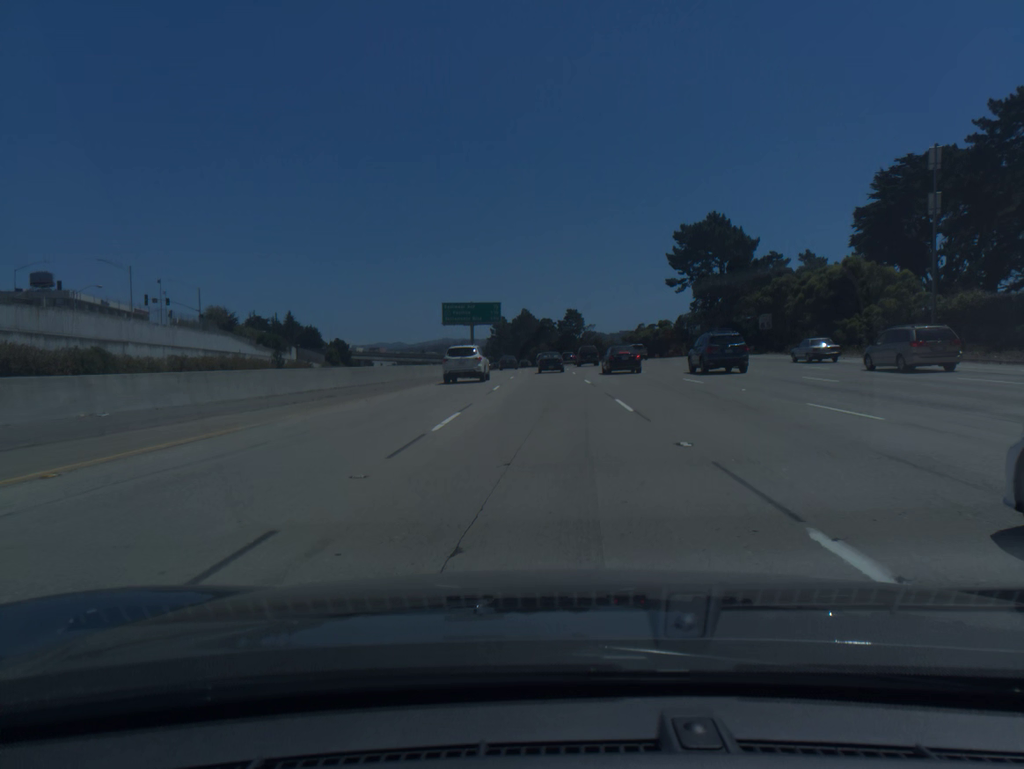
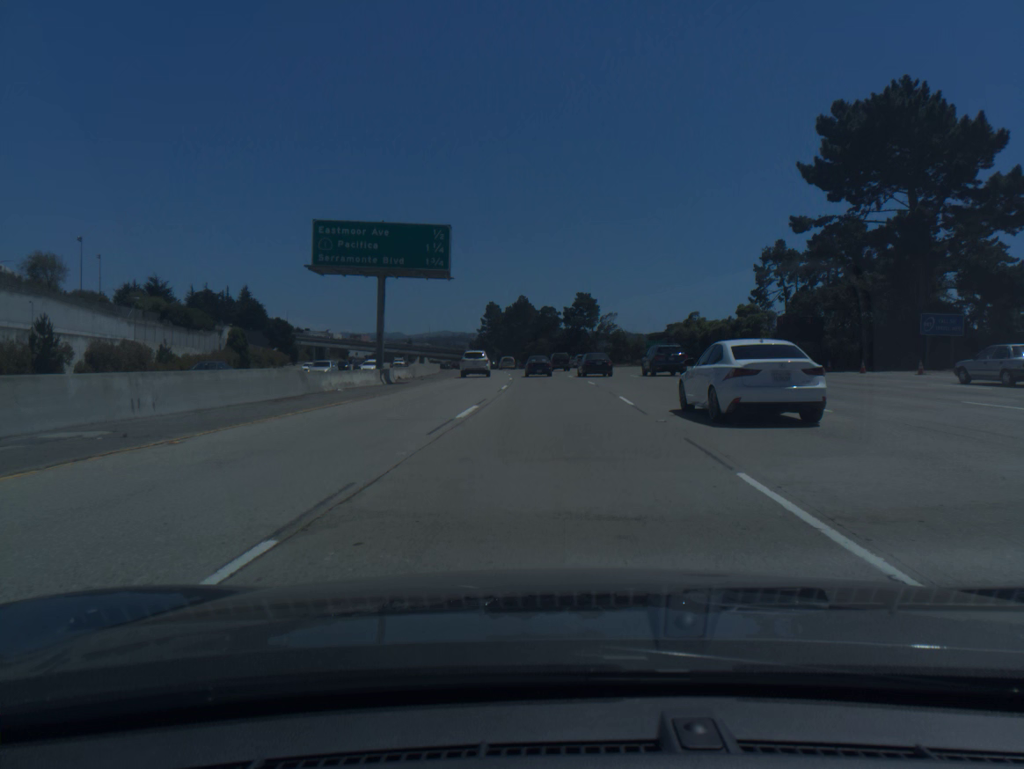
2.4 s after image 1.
(+0.1, +55.8) m; 0°
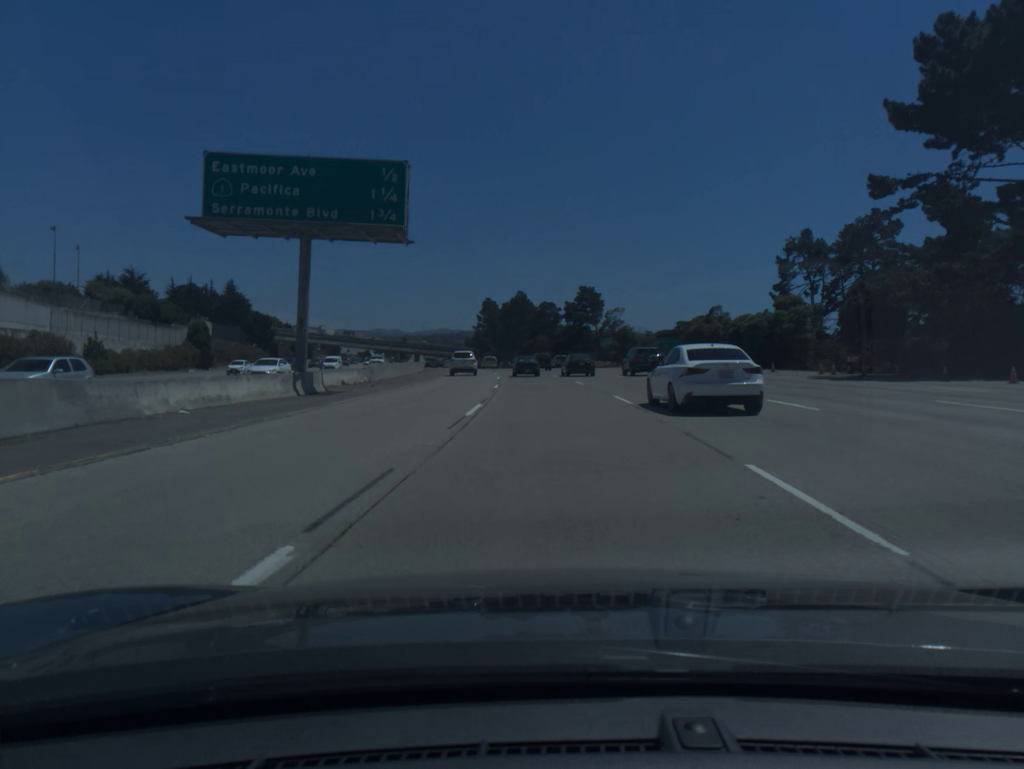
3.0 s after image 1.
(0.0, +13.8) m; 0°
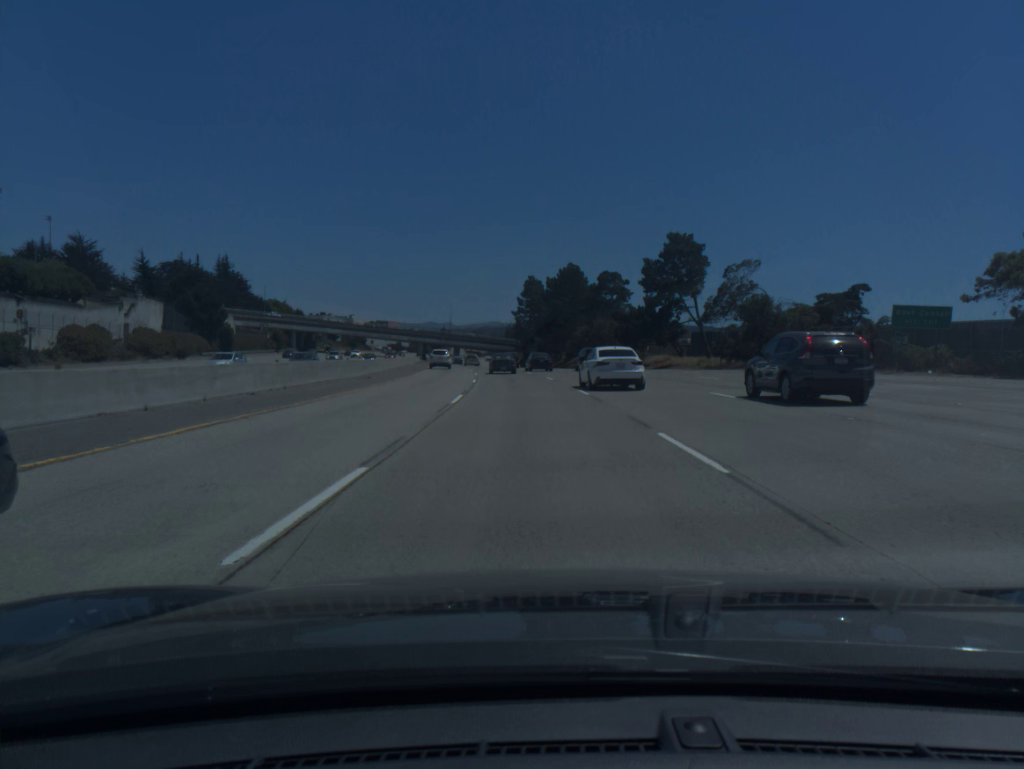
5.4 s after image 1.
(-1.1, +55.3) m; -3°
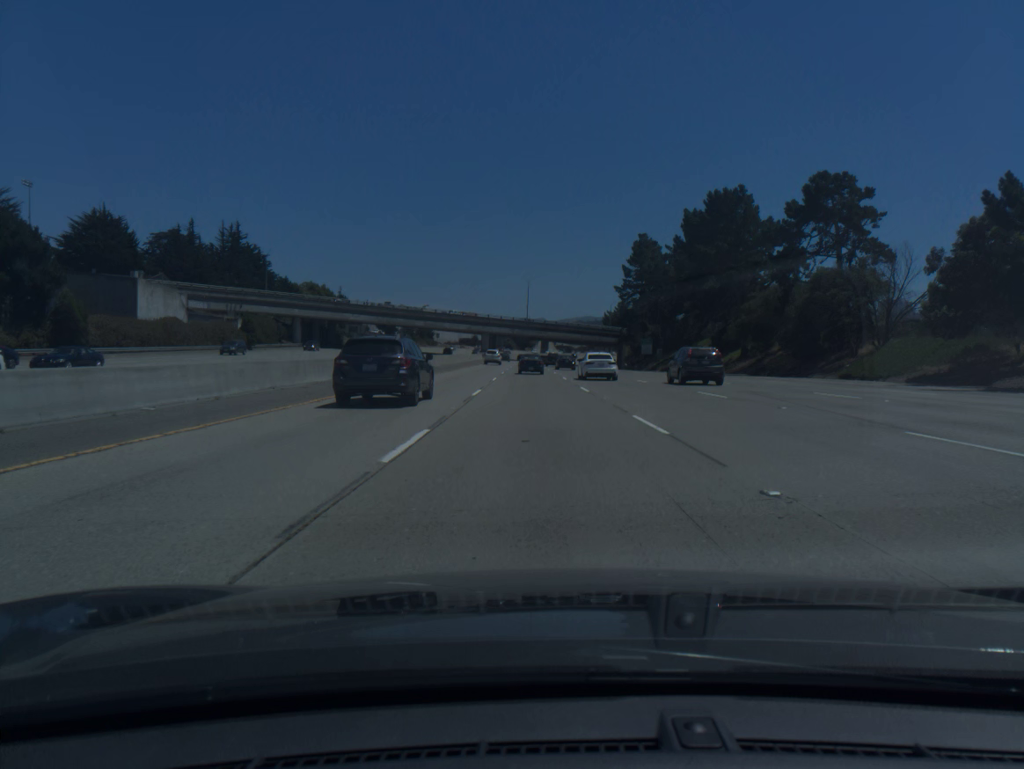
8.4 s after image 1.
(-4.4, +69.0) m; -7°
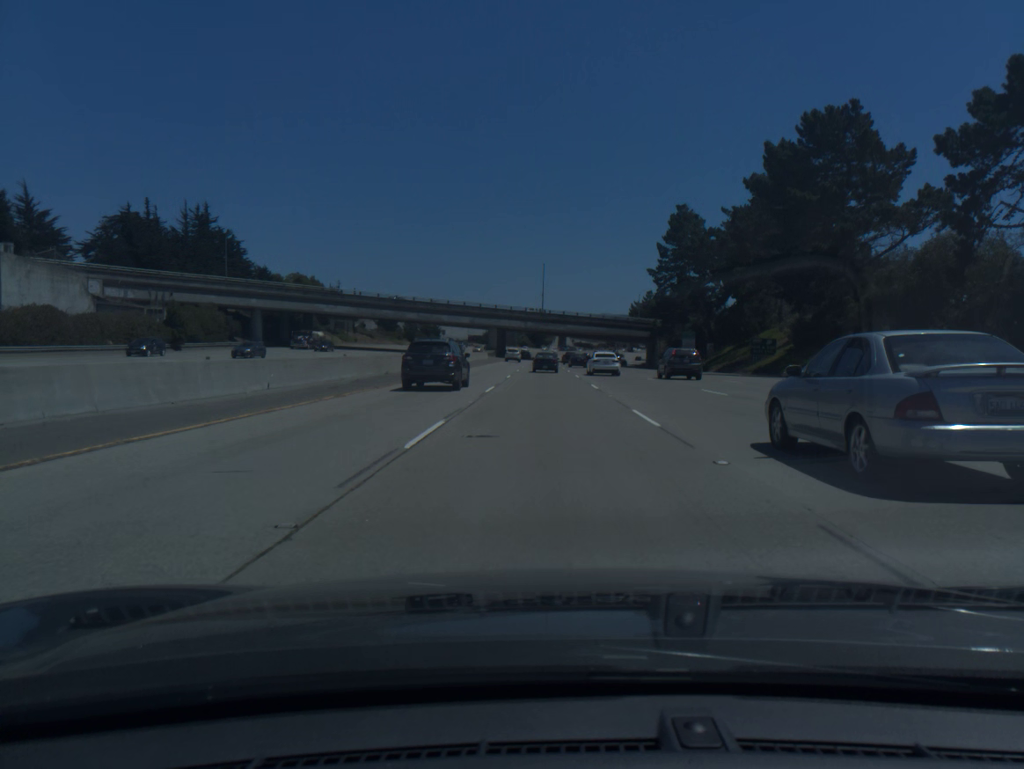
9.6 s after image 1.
(-0.3, +27.8) m; -1°
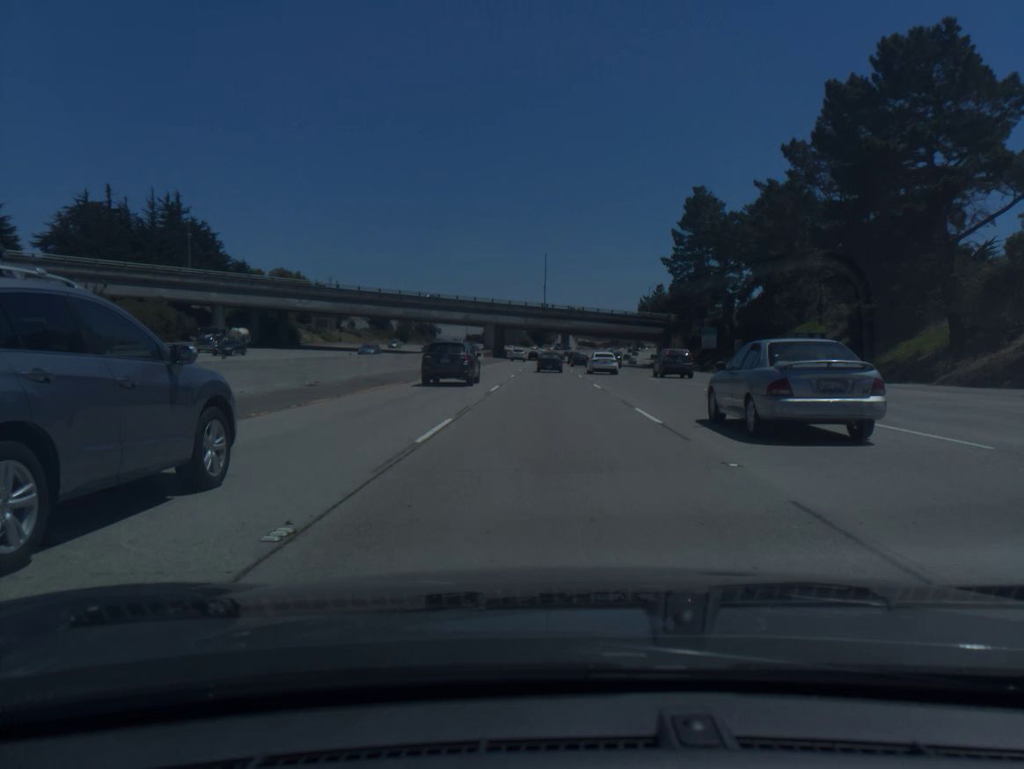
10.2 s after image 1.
(0.0, +14.0) m; 0°
